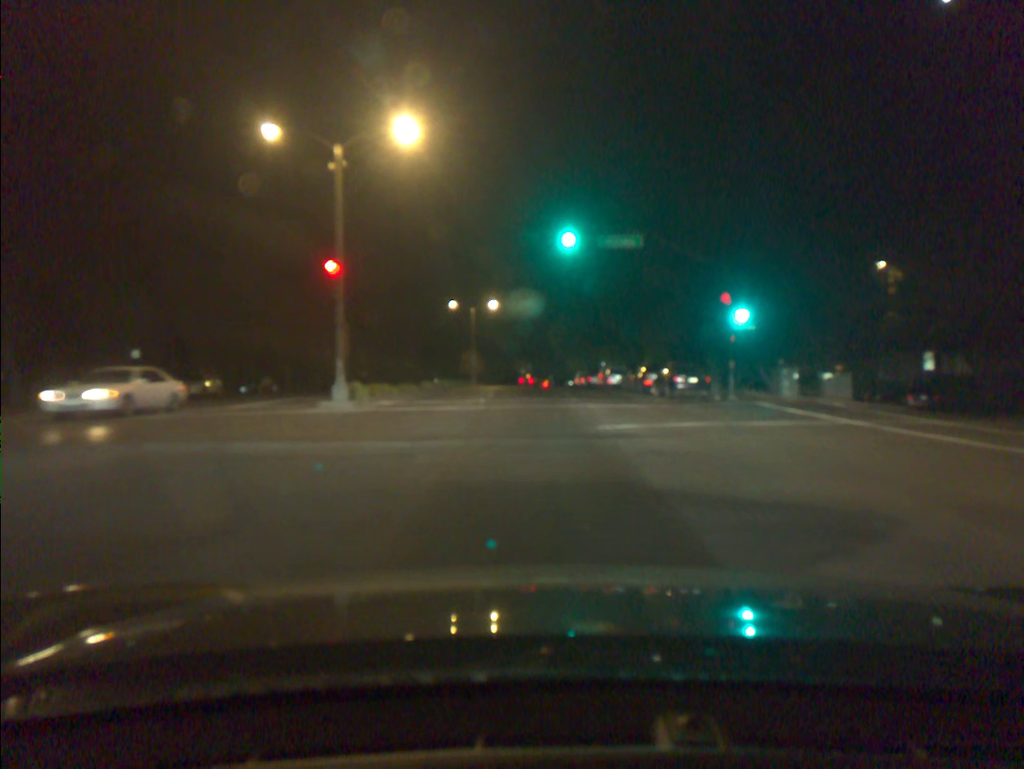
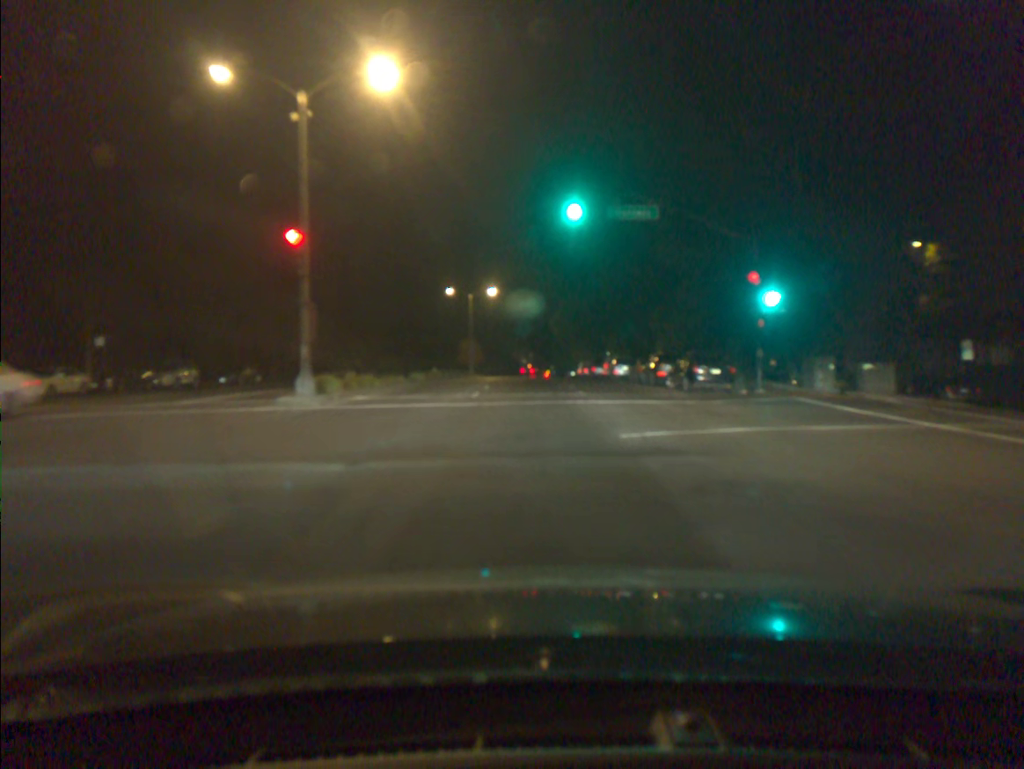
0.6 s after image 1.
(0.0, +3.8) m; 0°
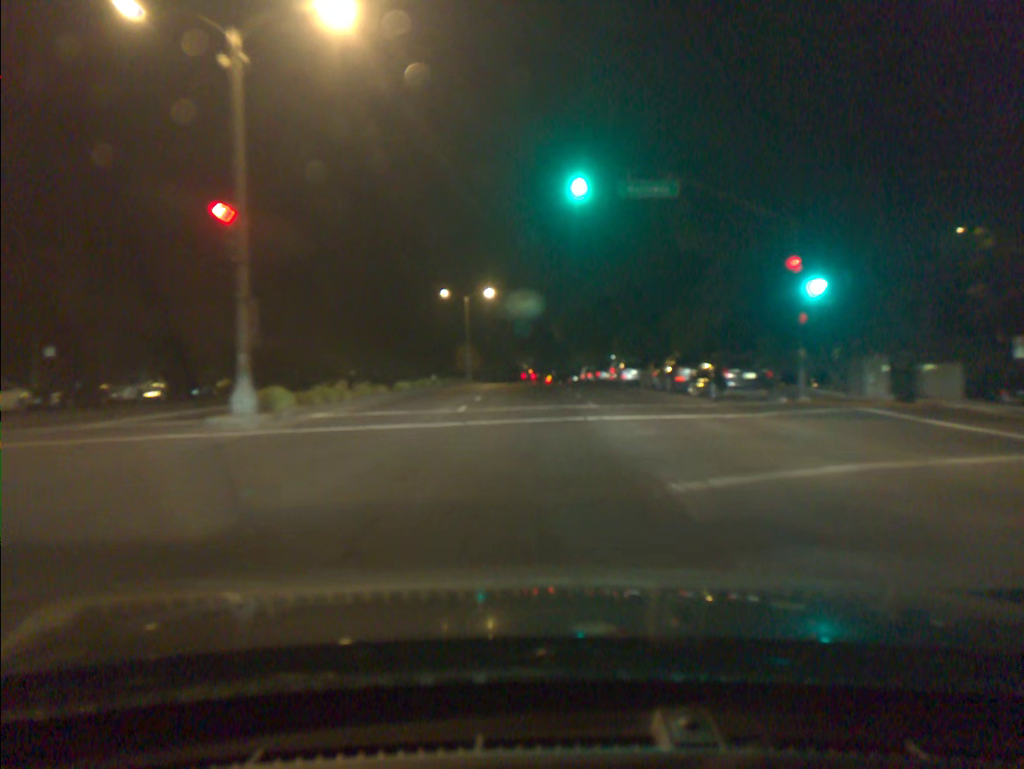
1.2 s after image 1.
(0.0, +4.5) m; 0°
